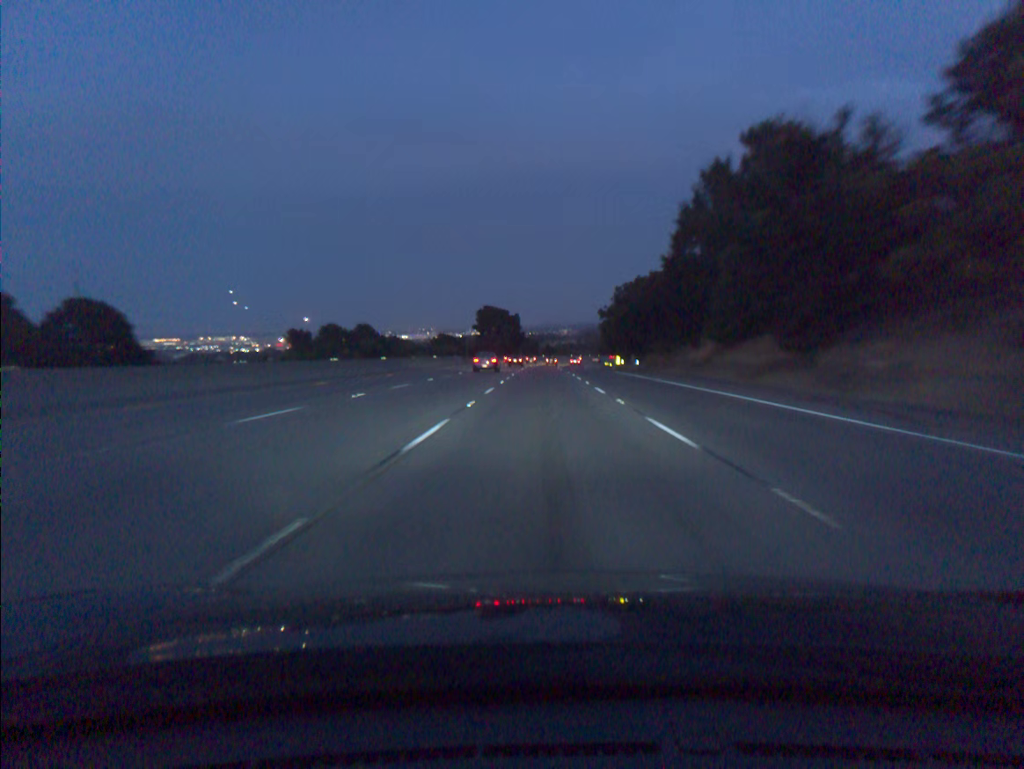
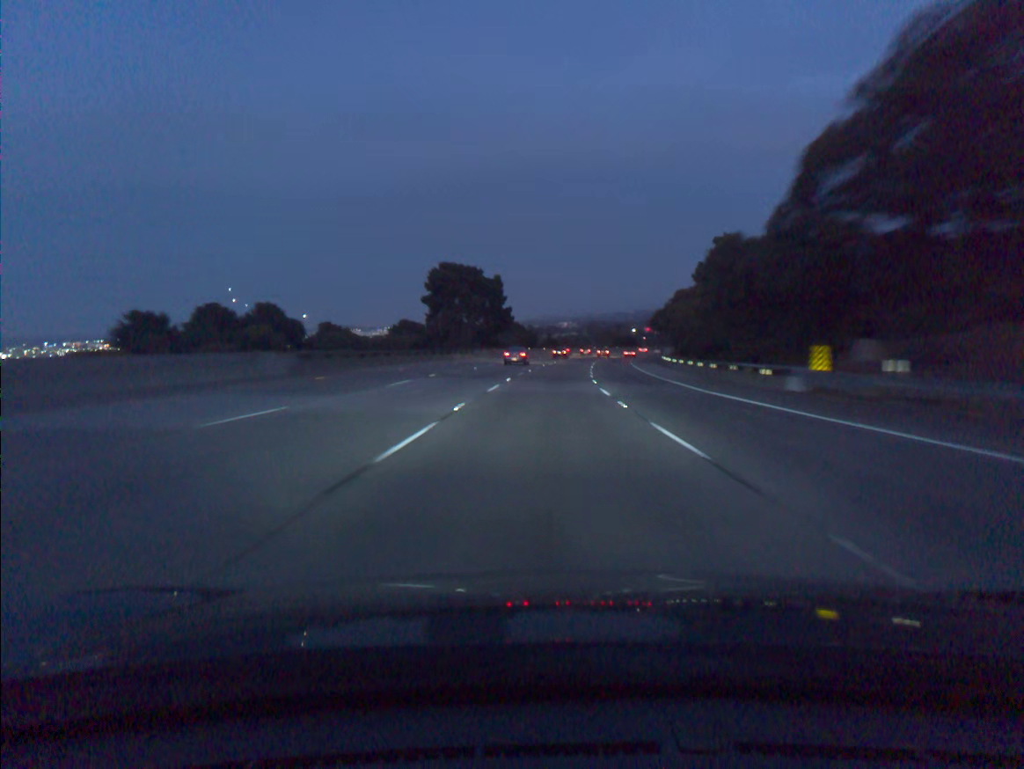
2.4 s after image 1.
(-0.1, +74.2) m; 0°
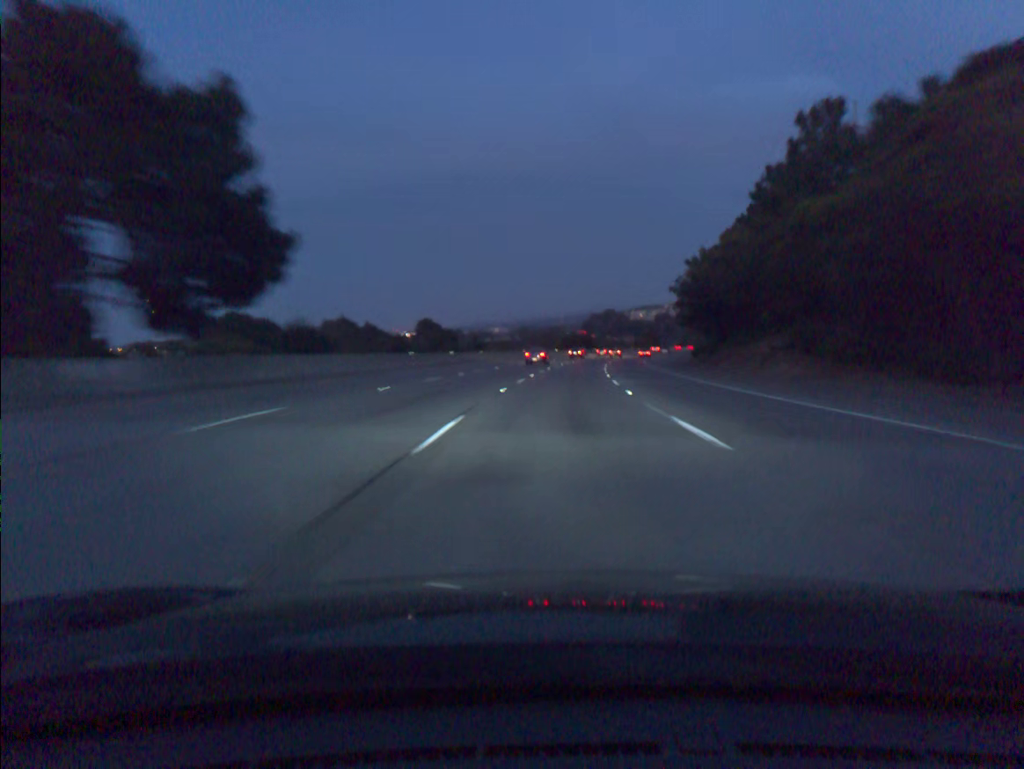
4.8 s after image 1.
(+2.5, +74.0) m; +5°
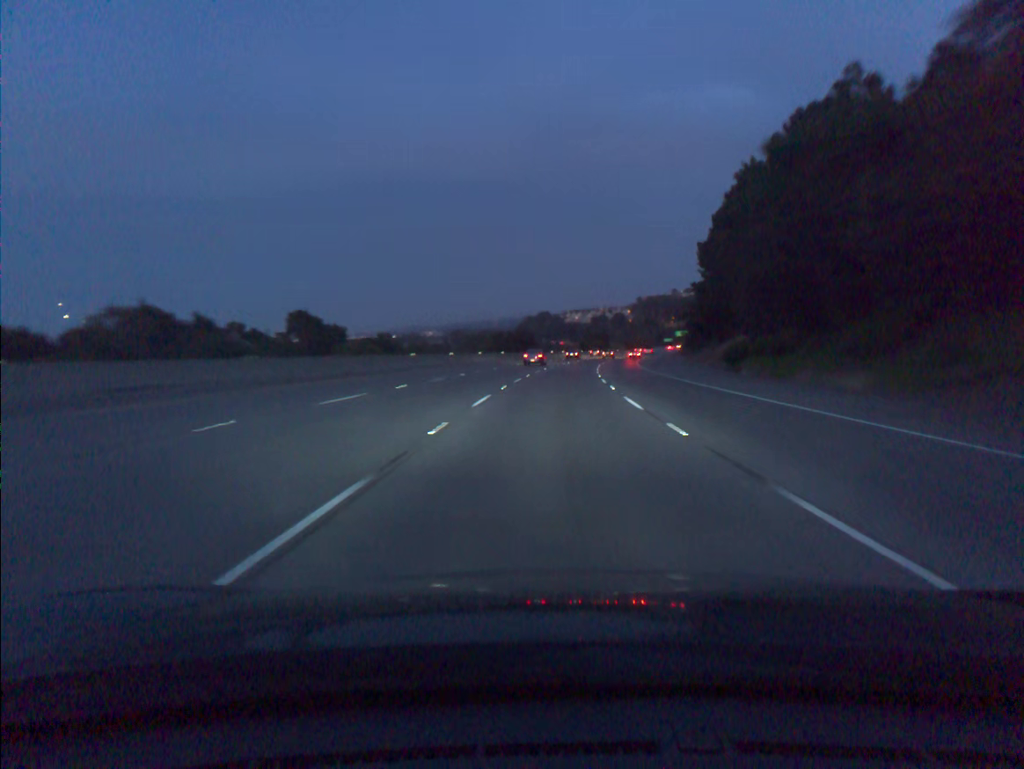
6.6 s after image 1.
(+2.3, +55.3) m; +5°
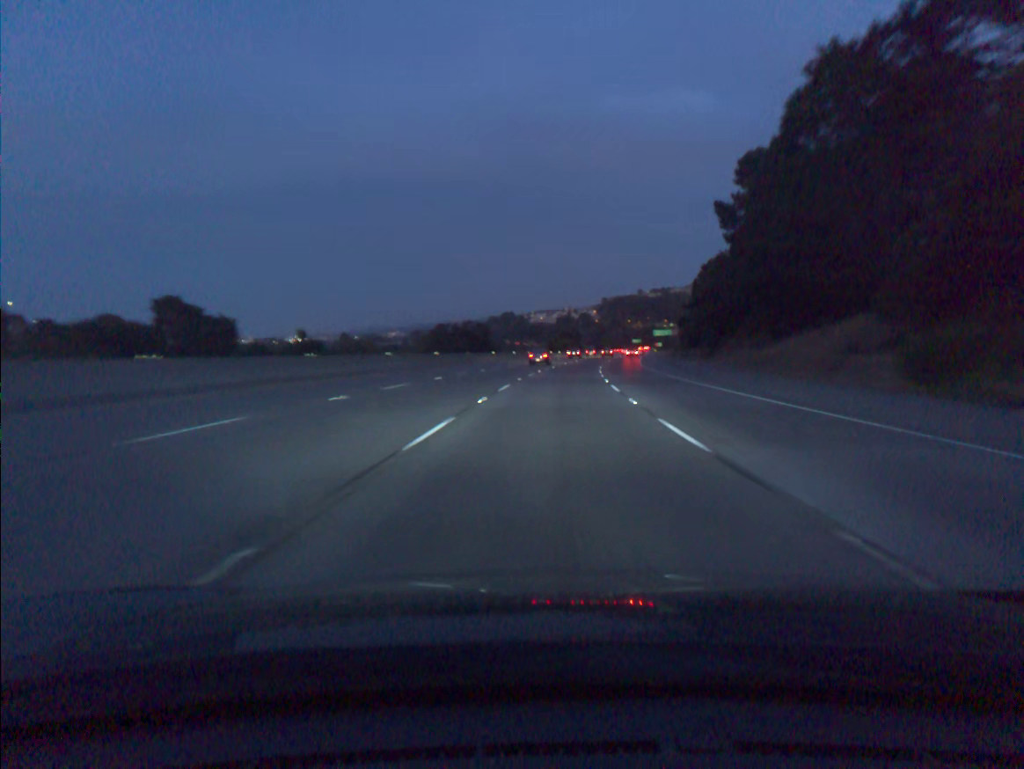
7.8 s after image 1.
(+0.8, +37.0) m; +3°
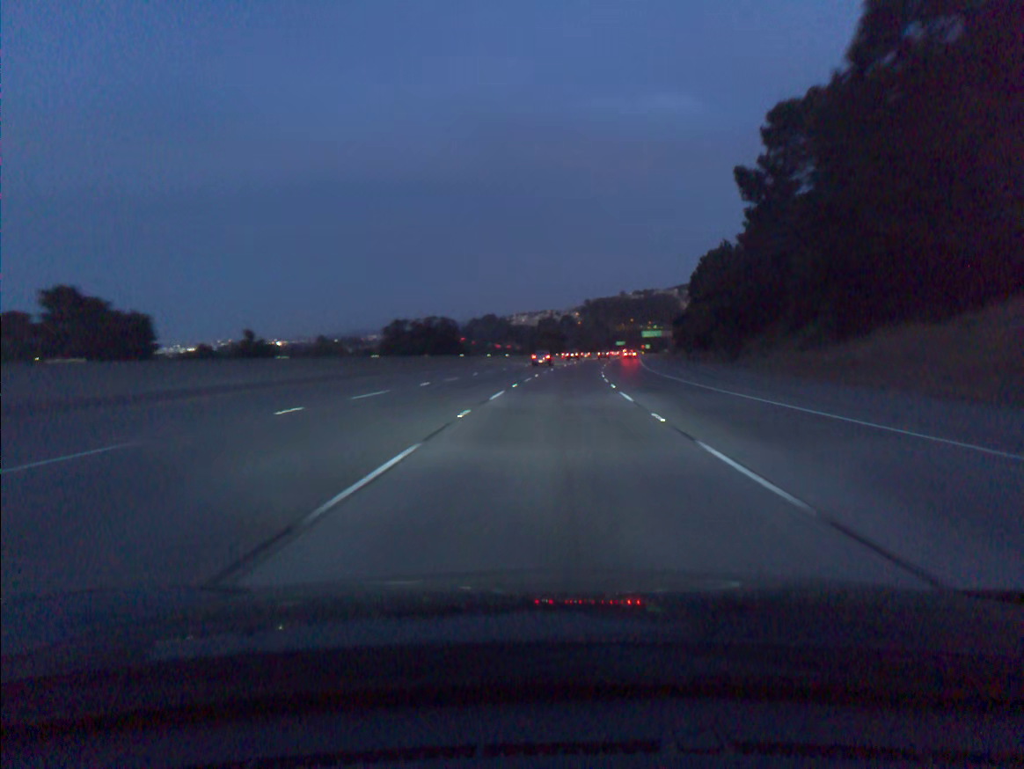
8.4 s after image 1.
(+0.2, +18.5) m; +1°
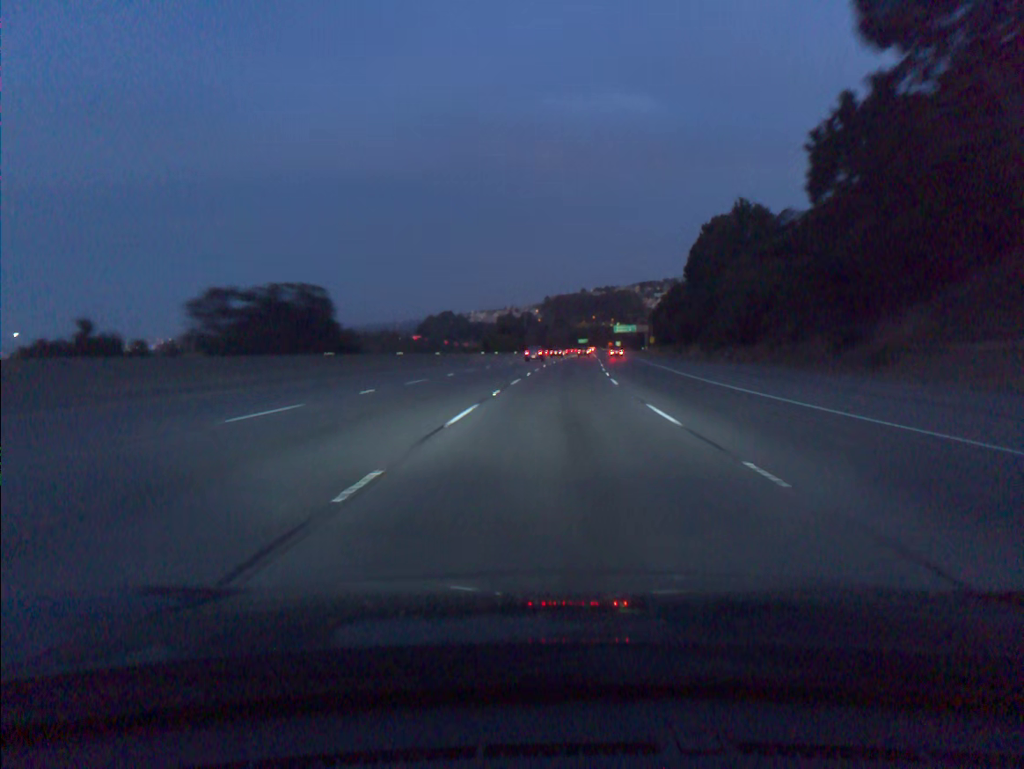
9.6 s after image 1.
(+0.9, +37.1) m; +3°
